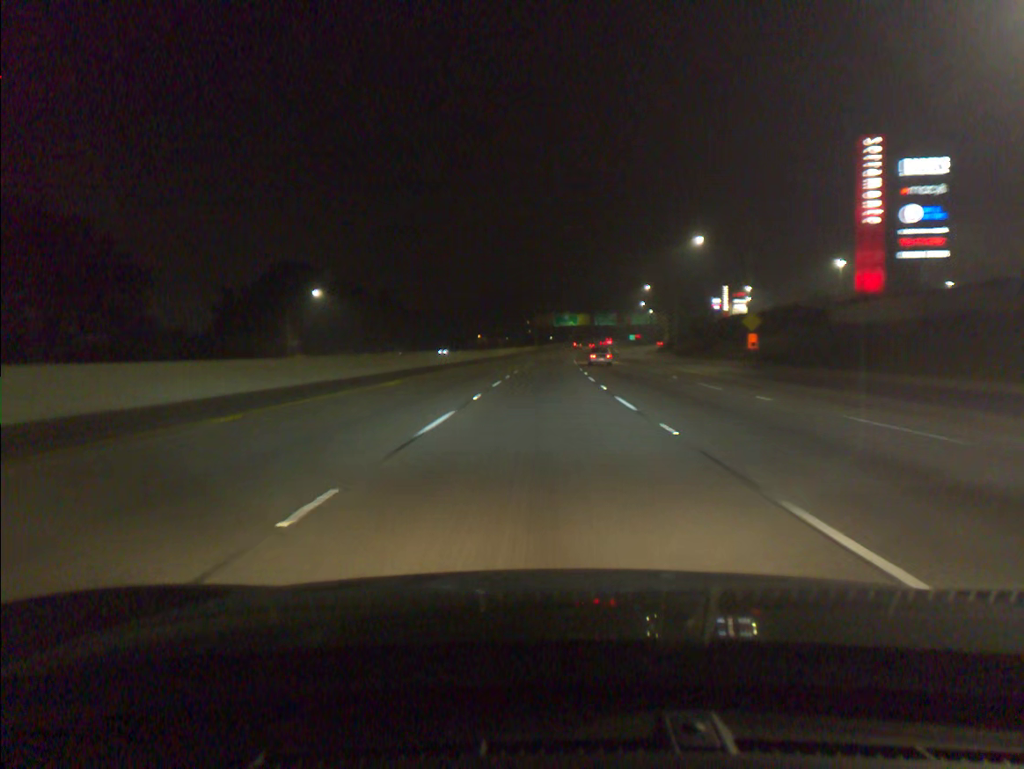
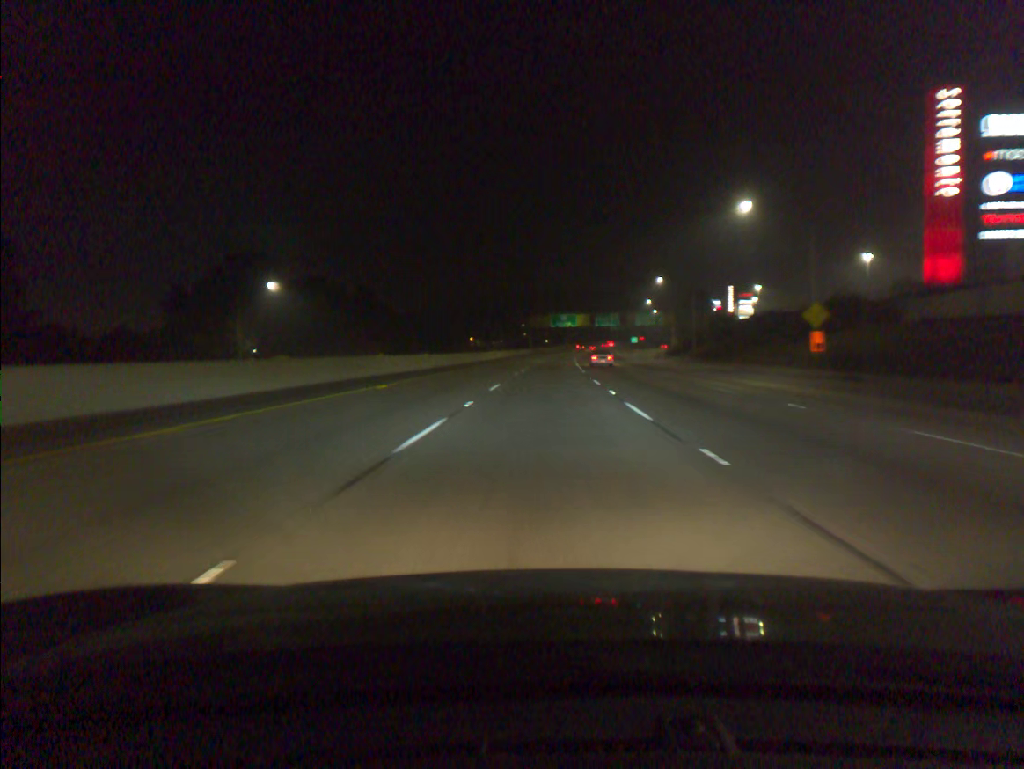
(0.0, +16.7) m; 0°
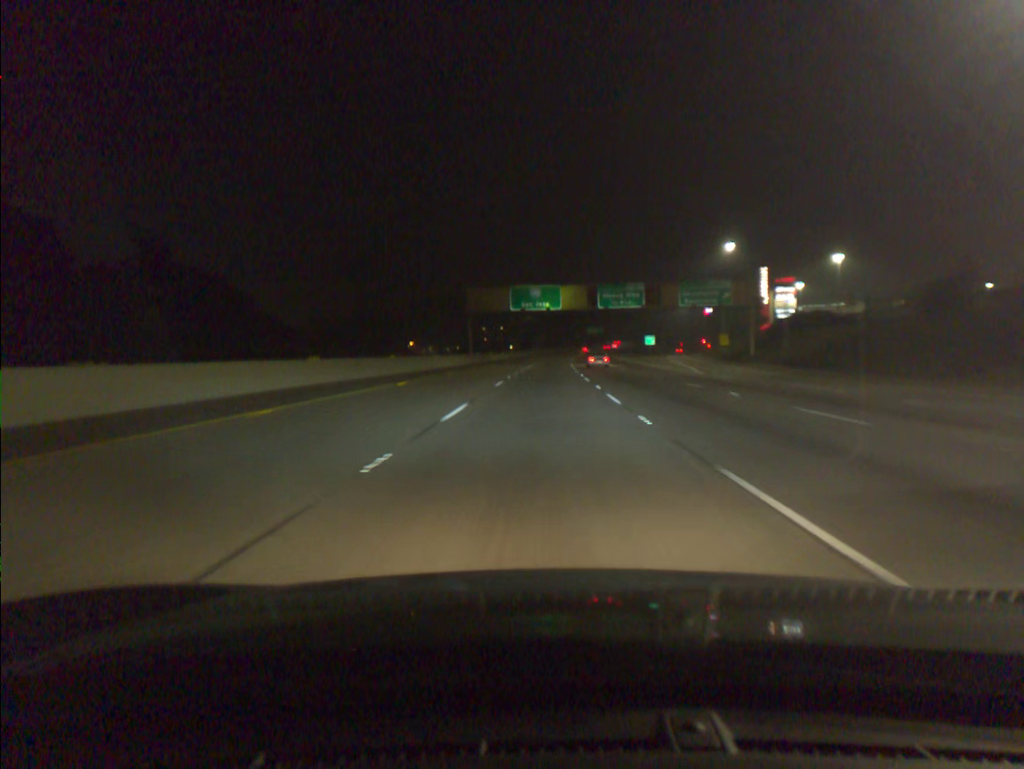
(+1.9, +83.1) m; +2°
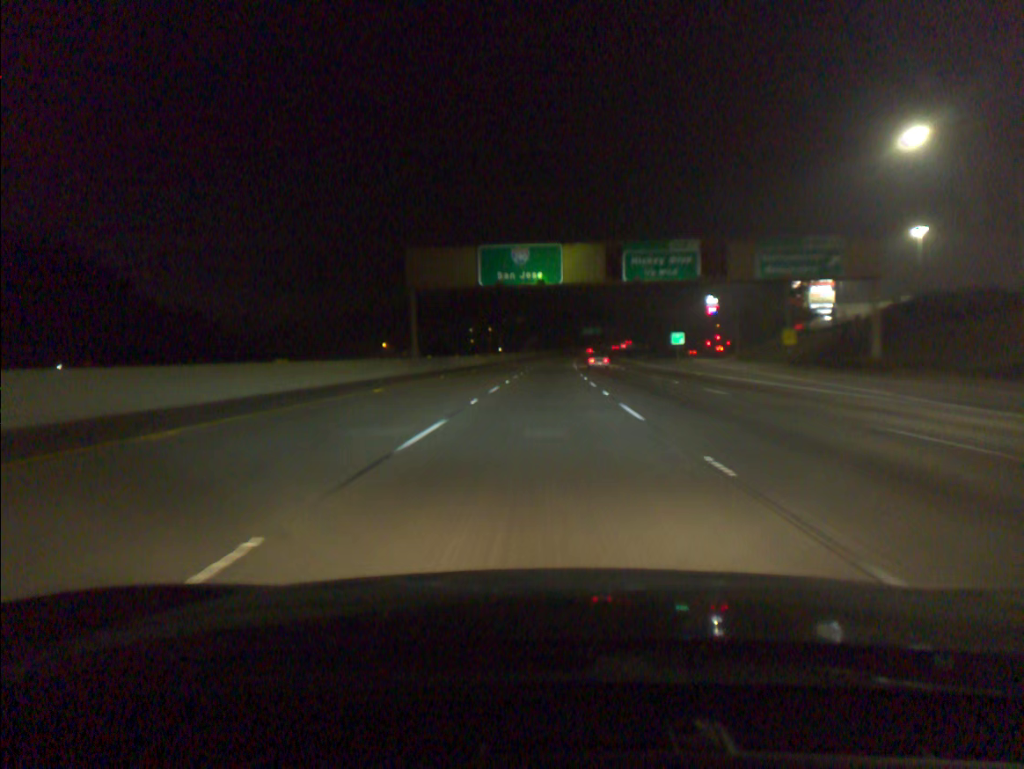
(+0.2, +33.2) m; +1°
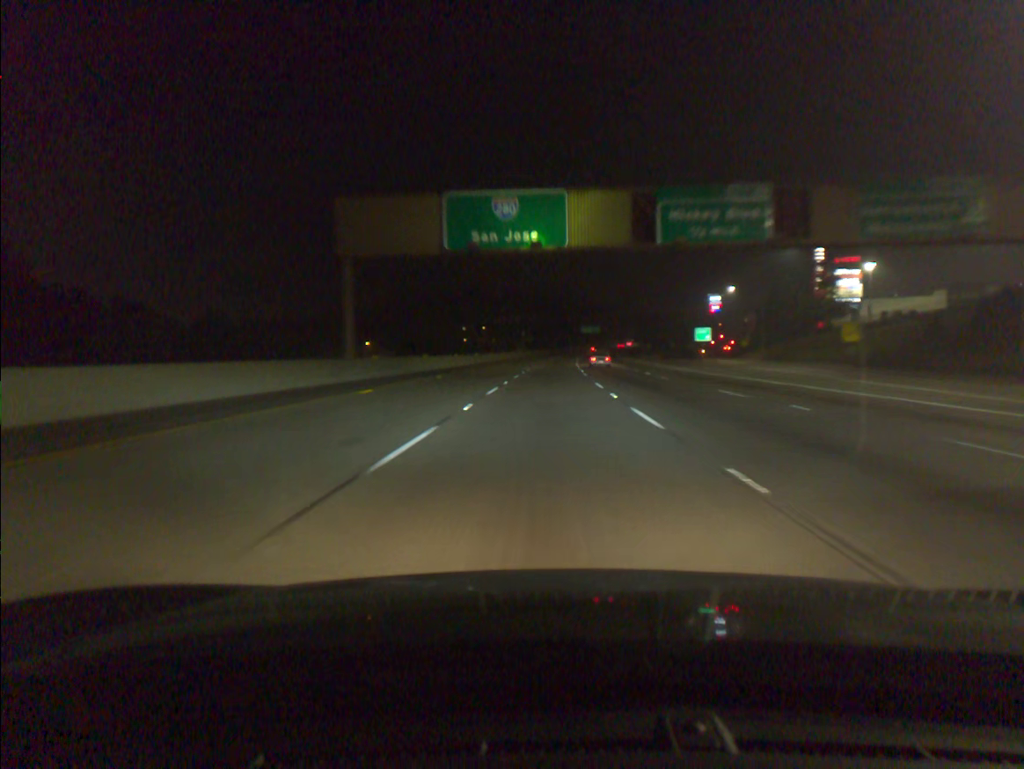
(0.0, +16.6) m; 0°
